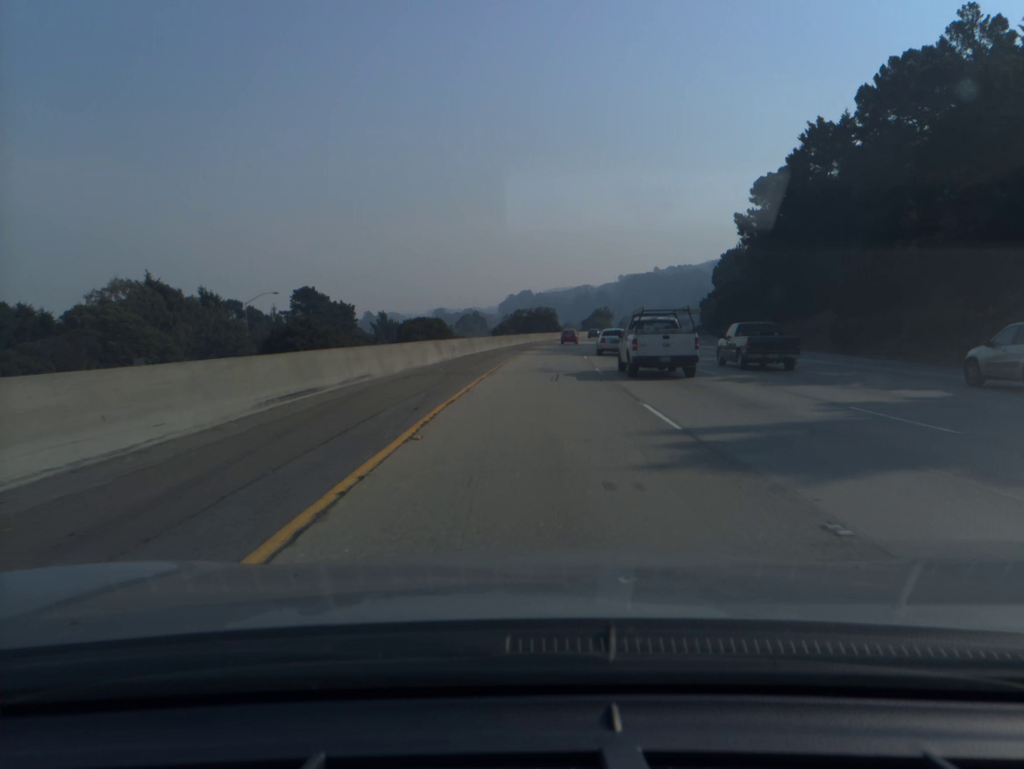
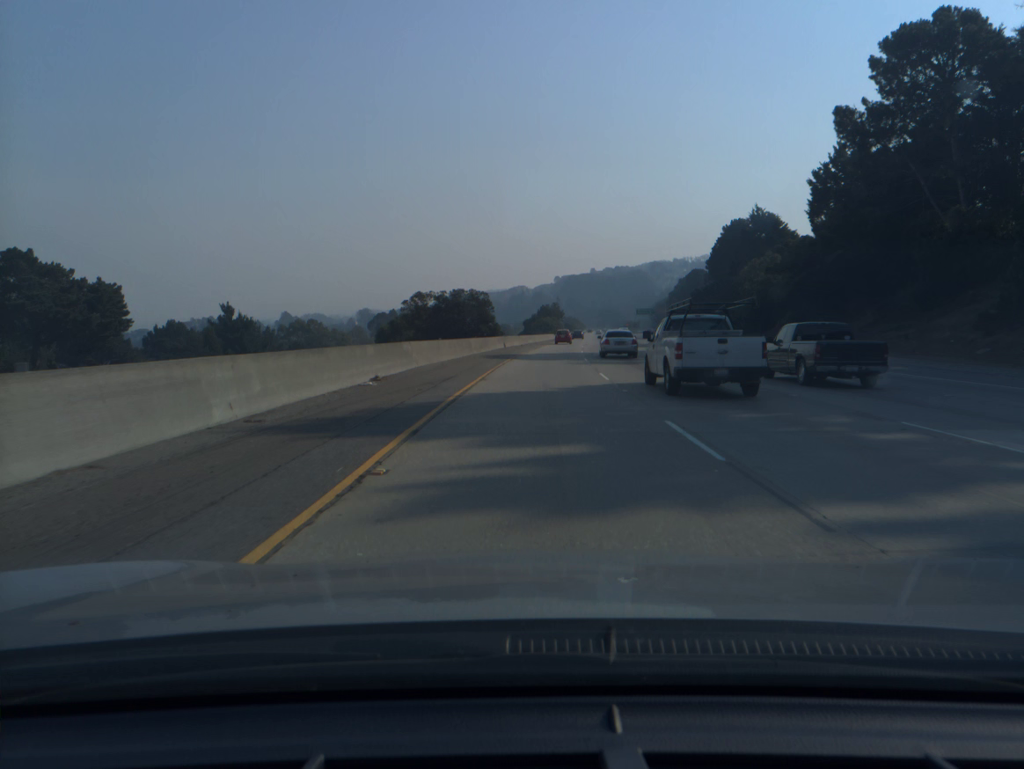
(+2.4, +60.9) m; +4°
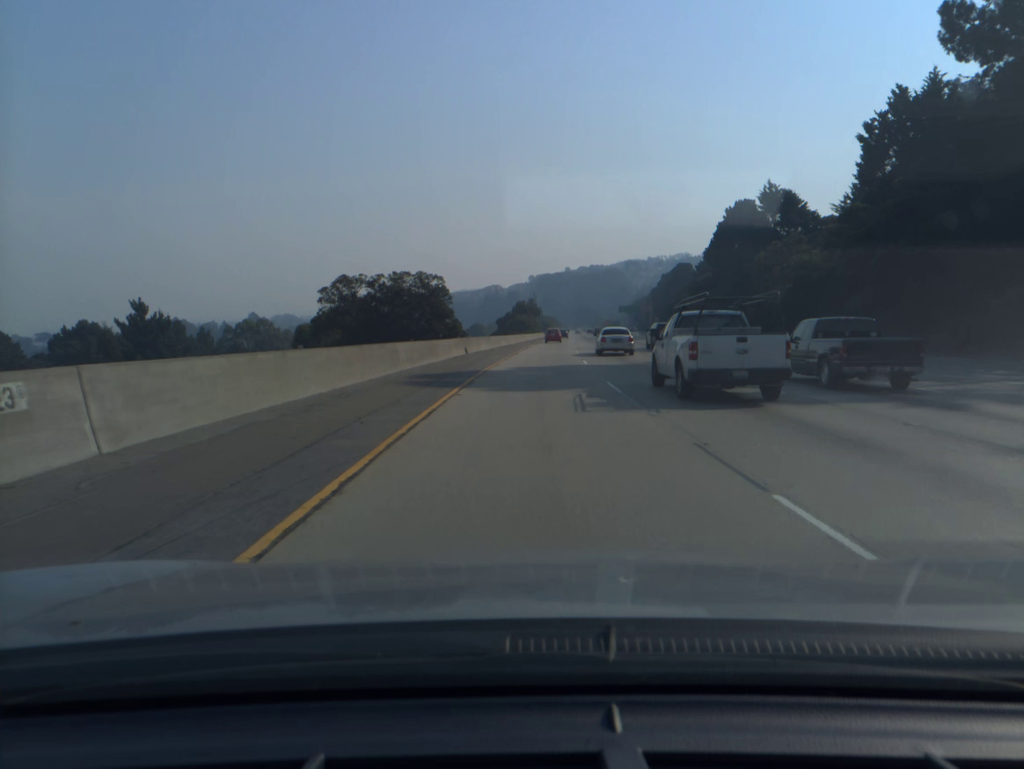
(+0.4, +20.4) m; +2°
